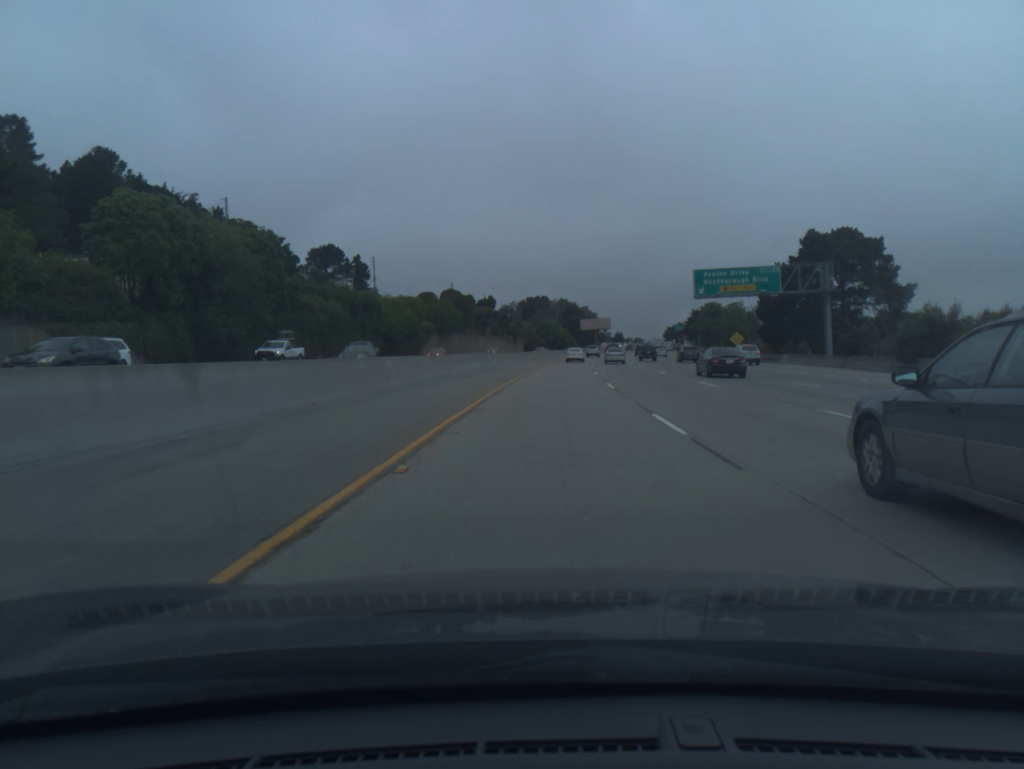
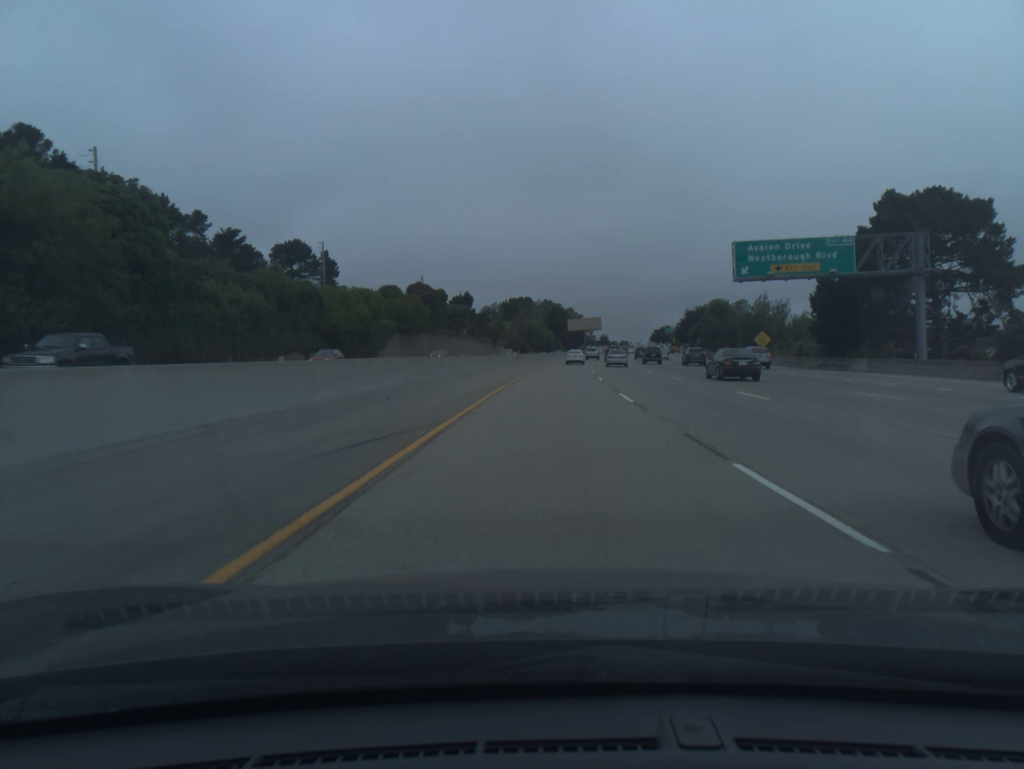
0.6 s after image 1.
(+0.2, +21.3) m; +1°
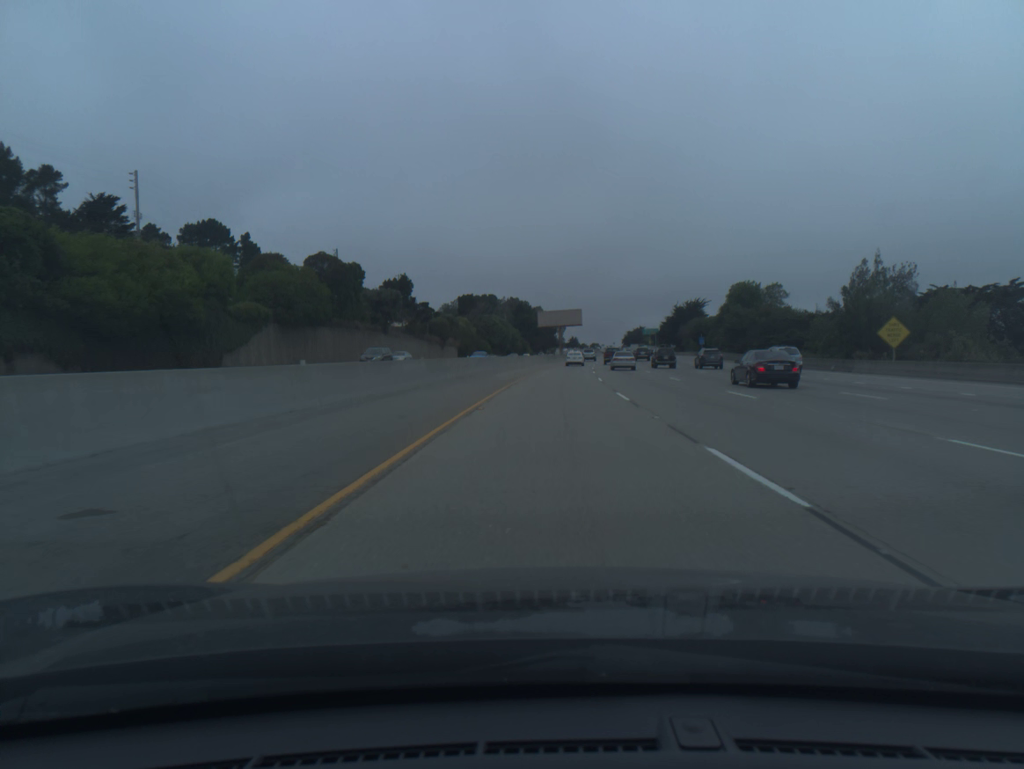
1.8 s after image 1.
(+0.9, +42.6) m; +2°
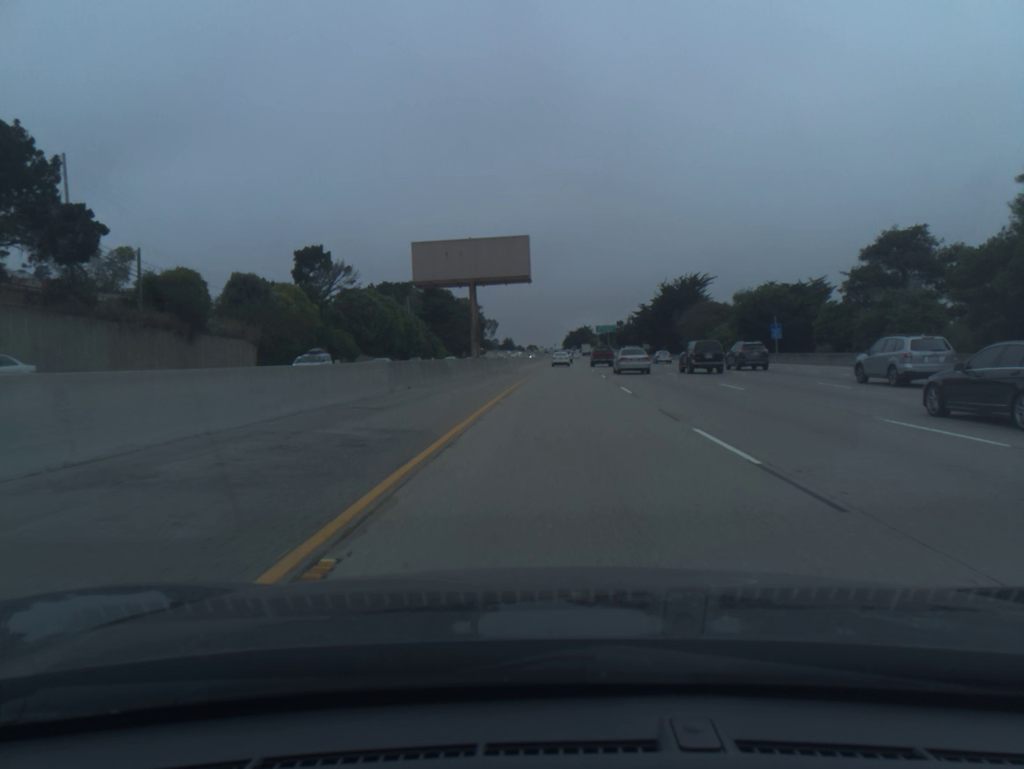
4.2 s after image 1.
(+3.3, +85.2) m; +5°
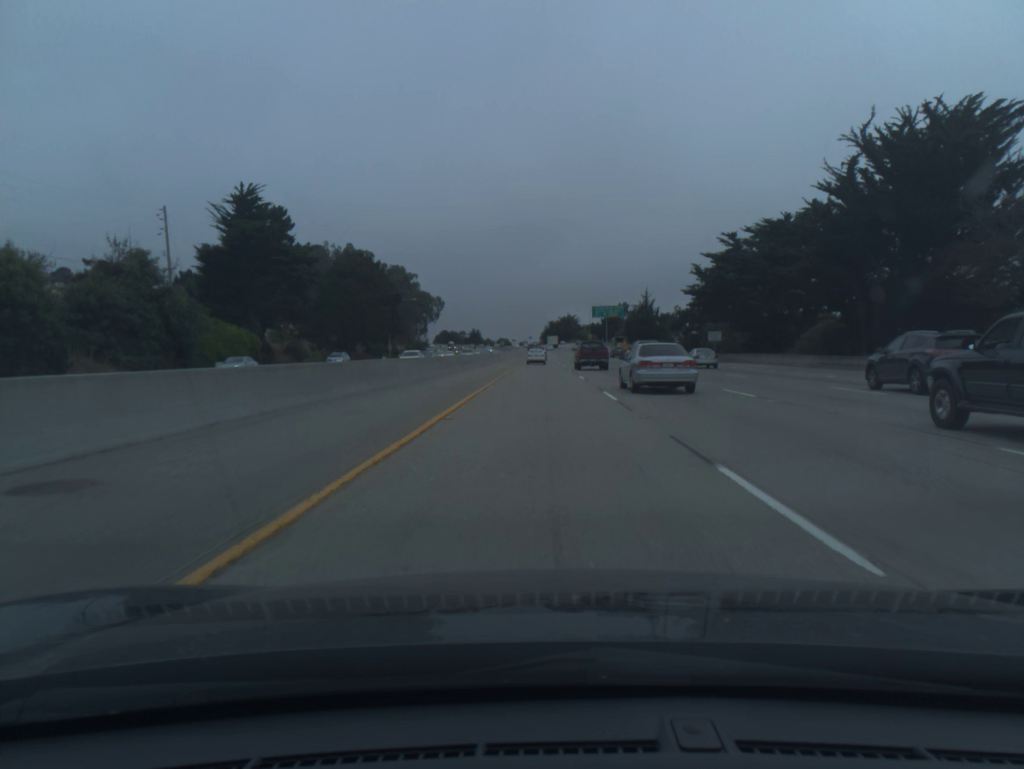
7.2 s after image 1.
(+3.2, +106.8) m; +2°
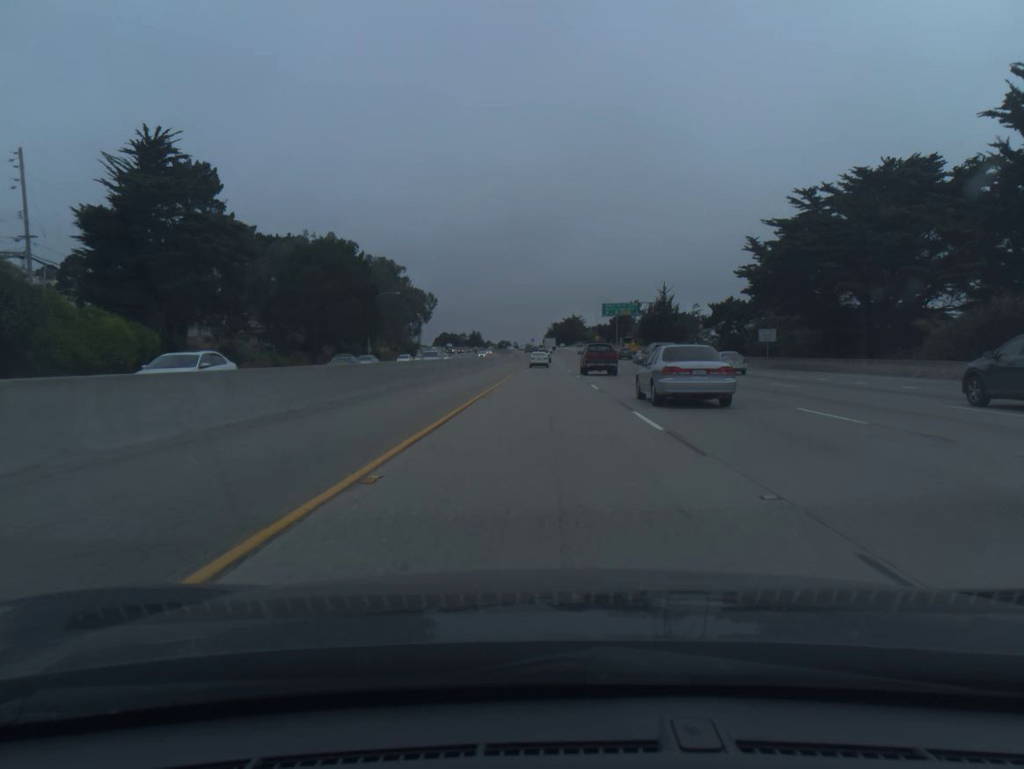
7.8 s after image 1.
(-0.1, +21.2) m; 0°
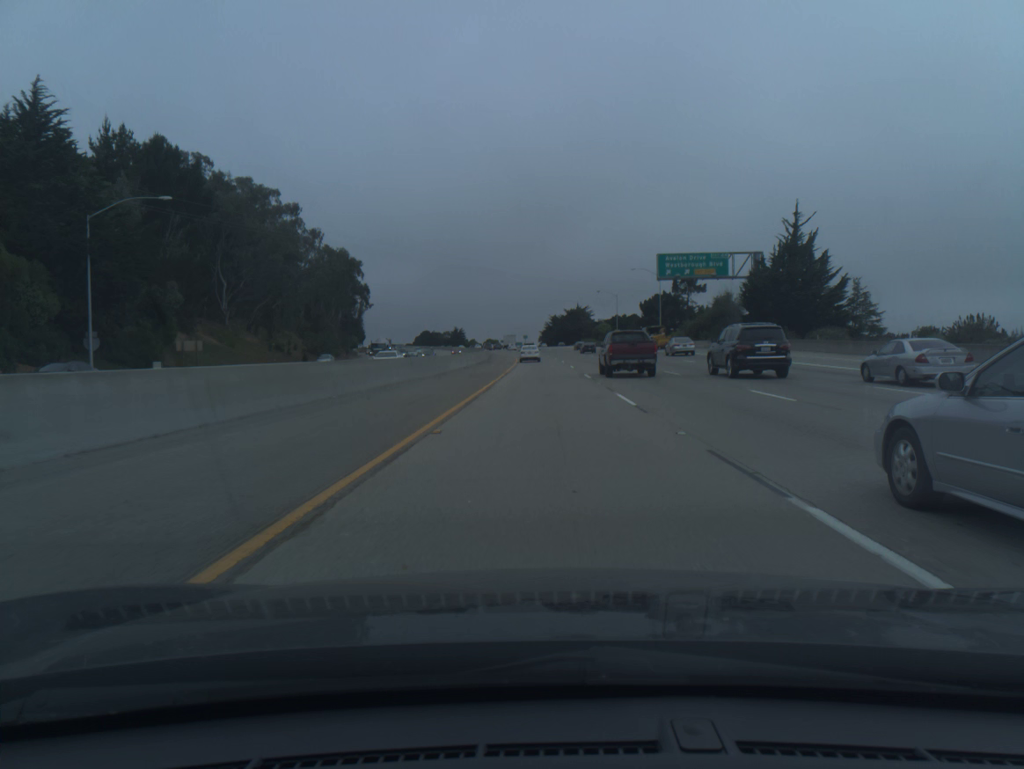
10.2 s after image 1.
(+0.1, +83.5) m; 0°
